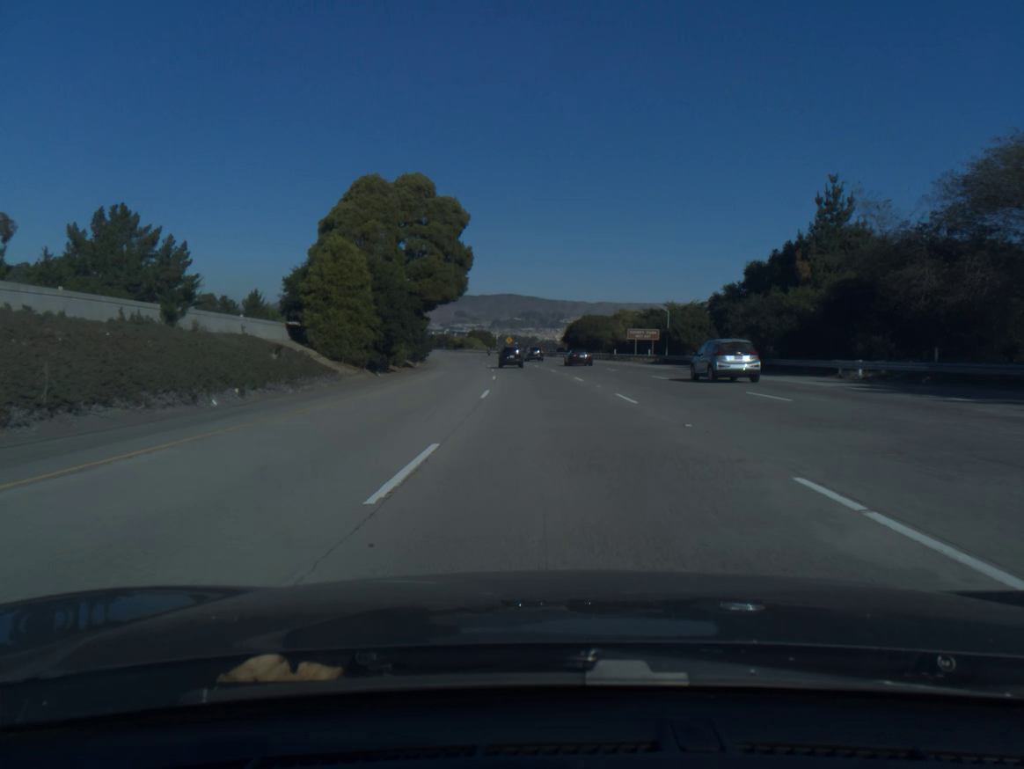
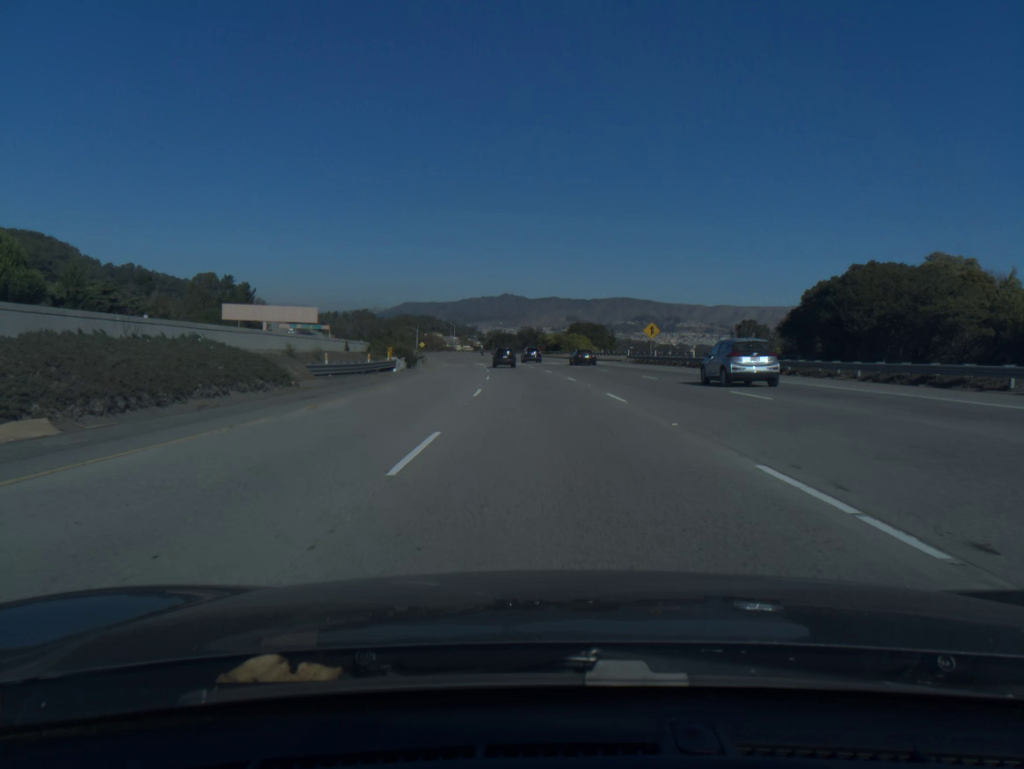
(-7.0, +100.8) m; -8°
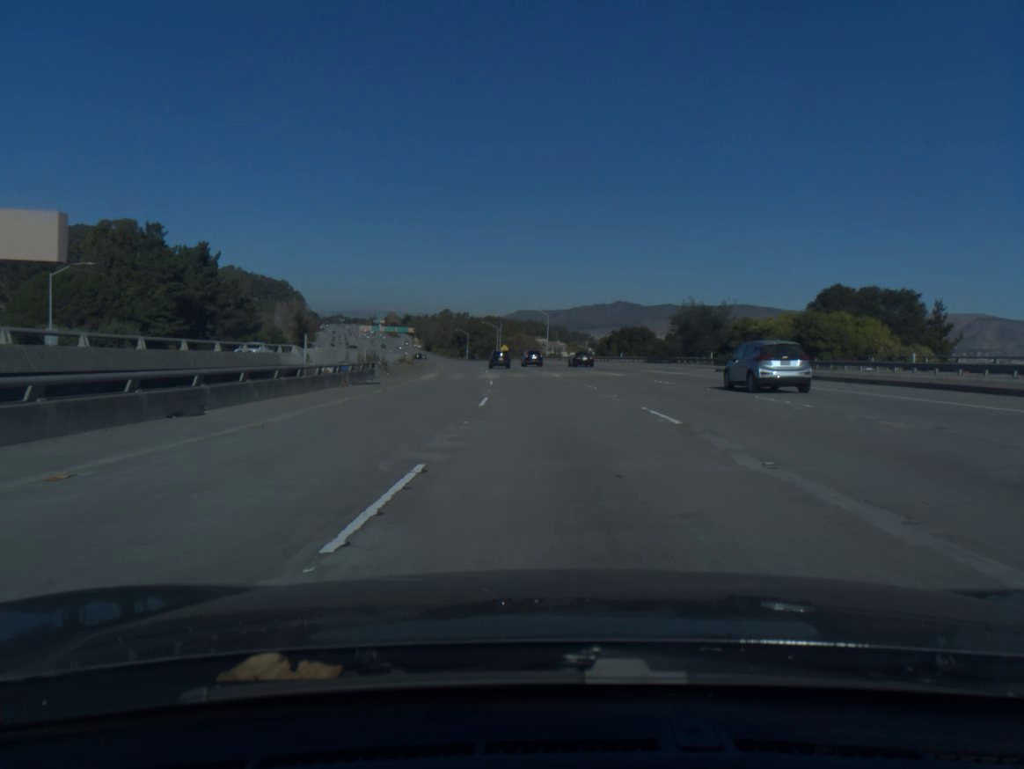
(-7.5, +100.6) m; -8°
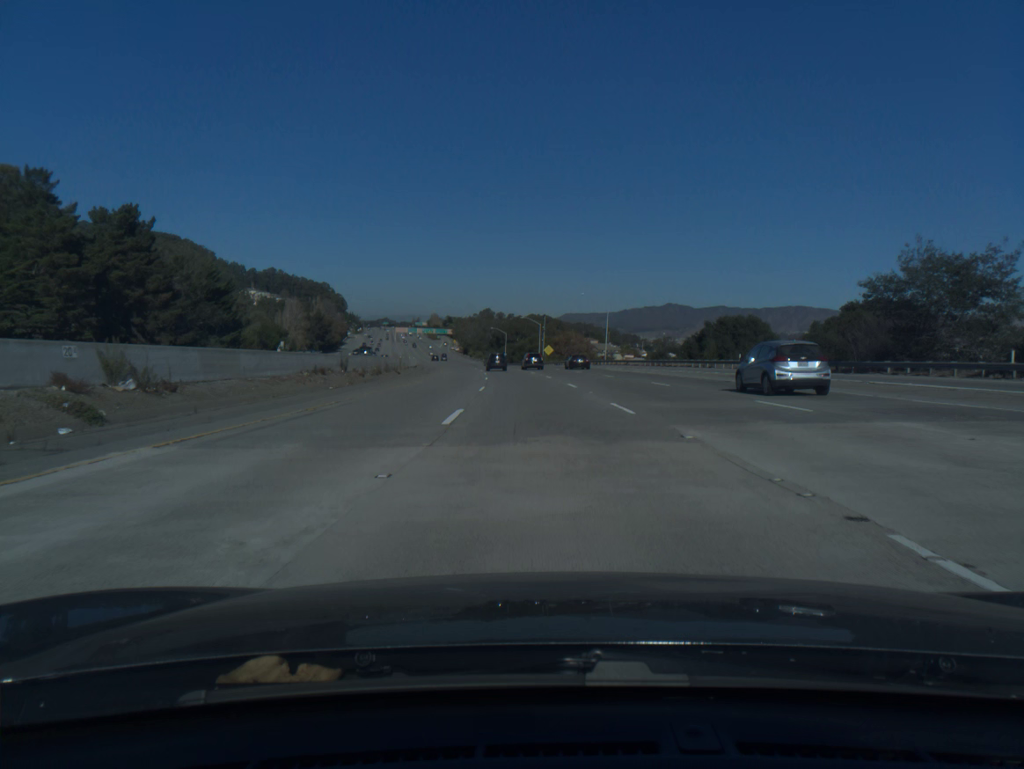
(-1.1, +41.0) m; -3°
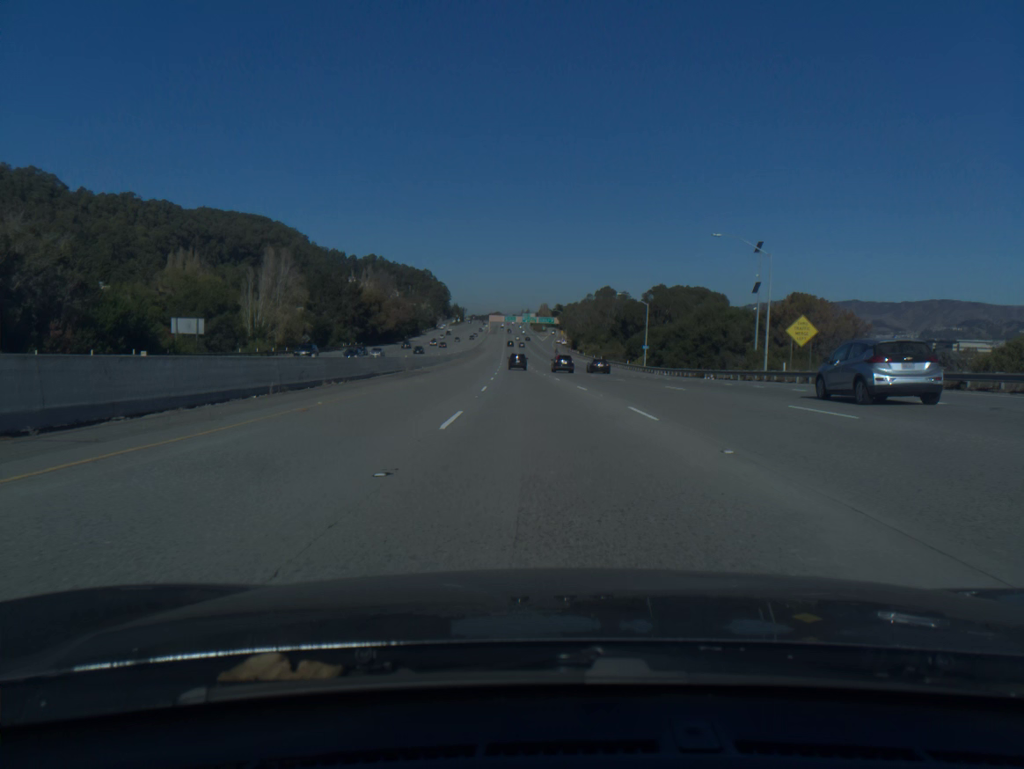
(-7.8, +103.3) m; -8°
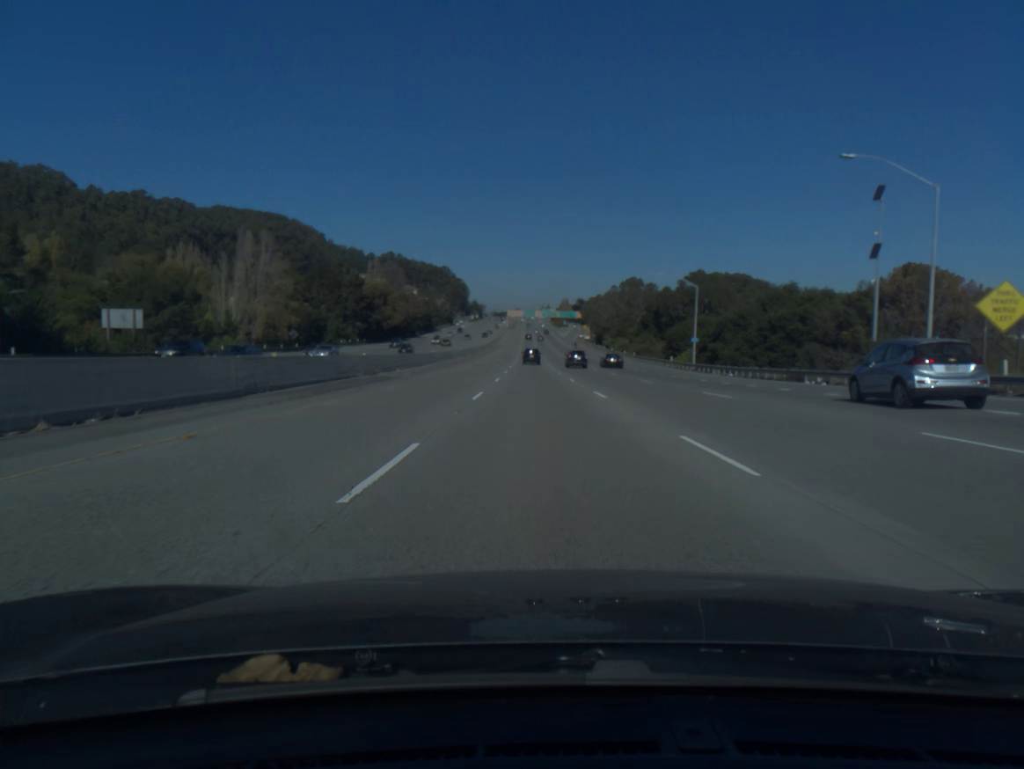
(-0.3, +20.9) m; -1°
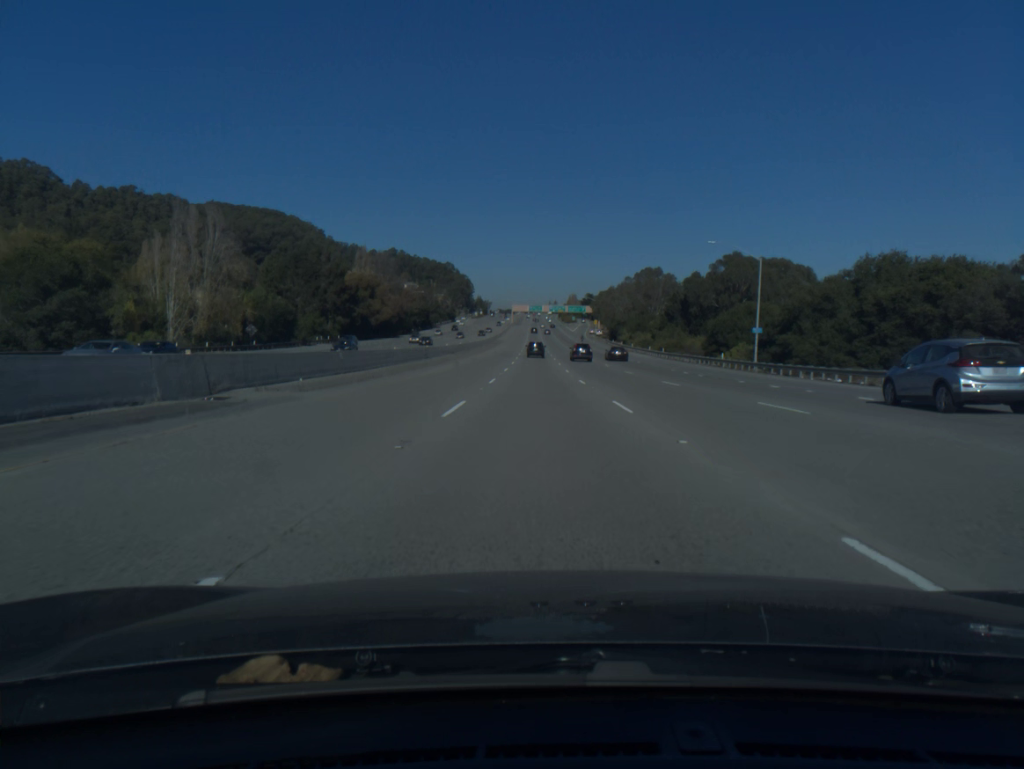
(-0.2, +21.0) m; -1°
